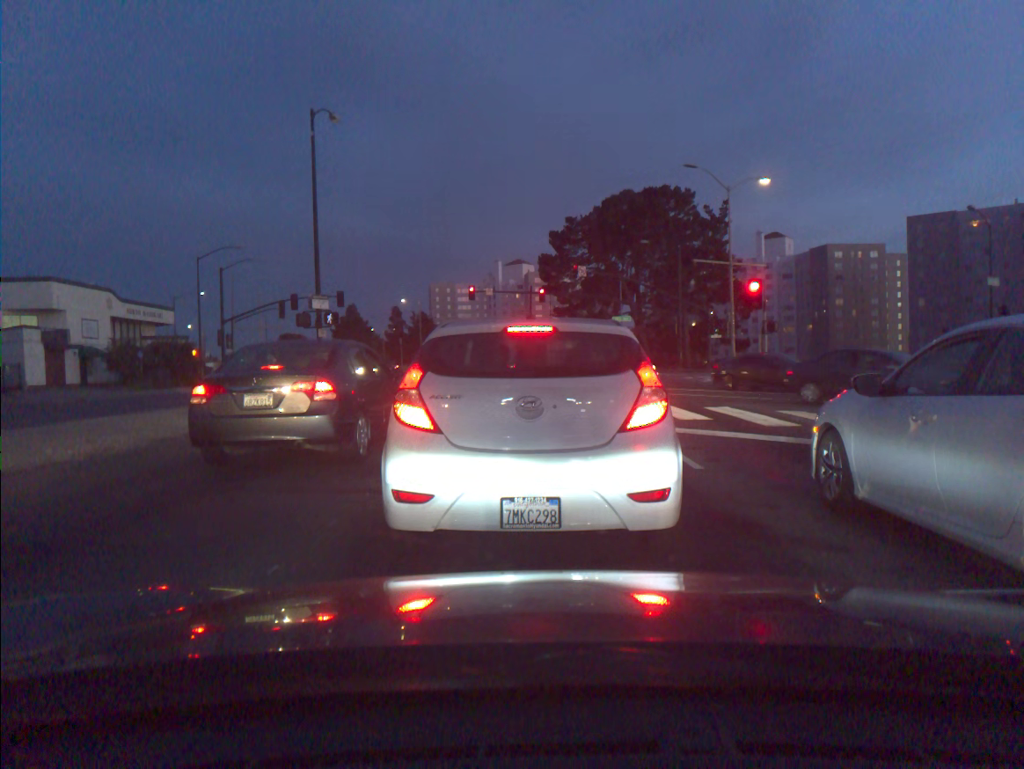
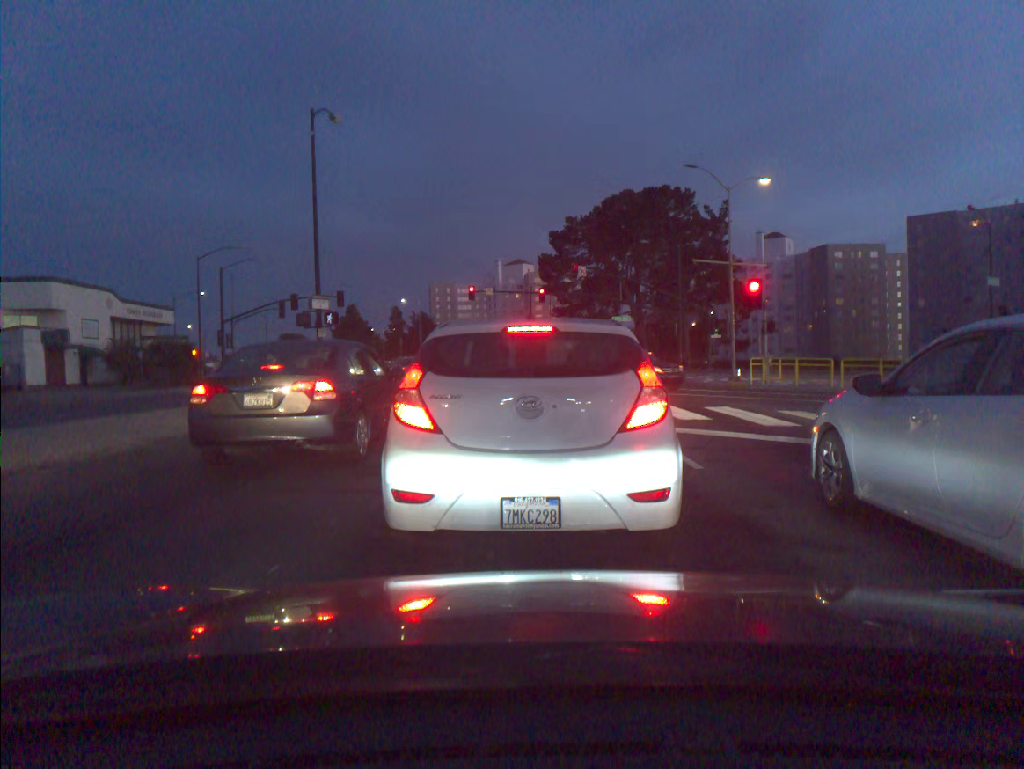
(0.0, 0.0) m; 0°
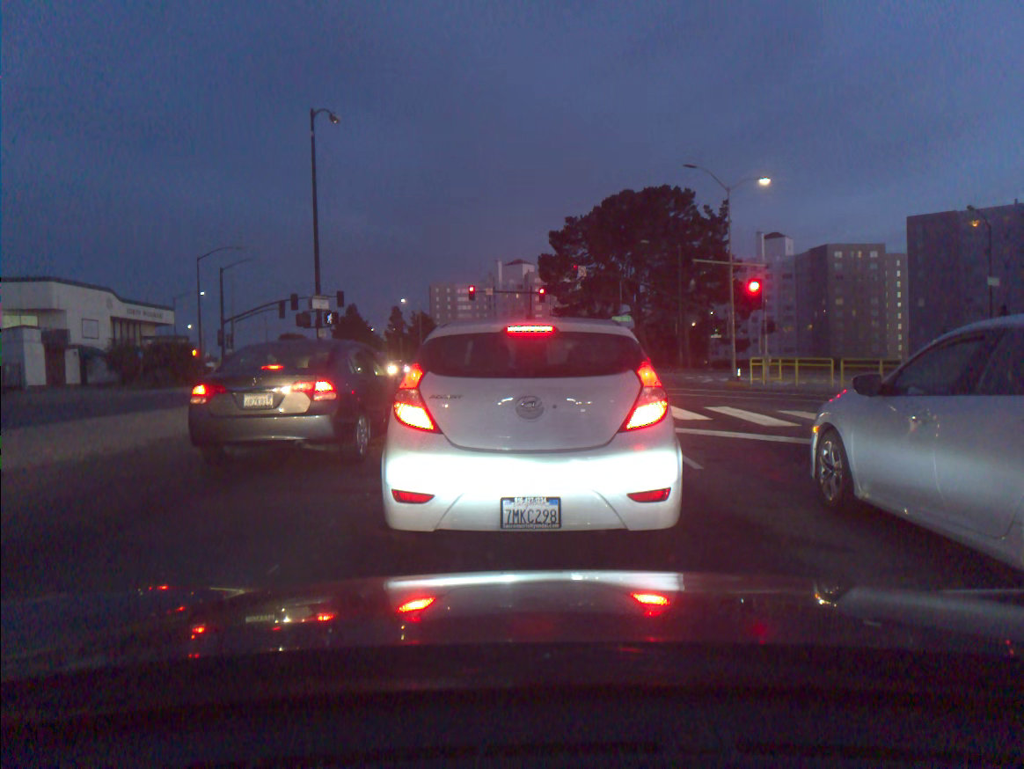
(0.0, 0.0) m; 0°
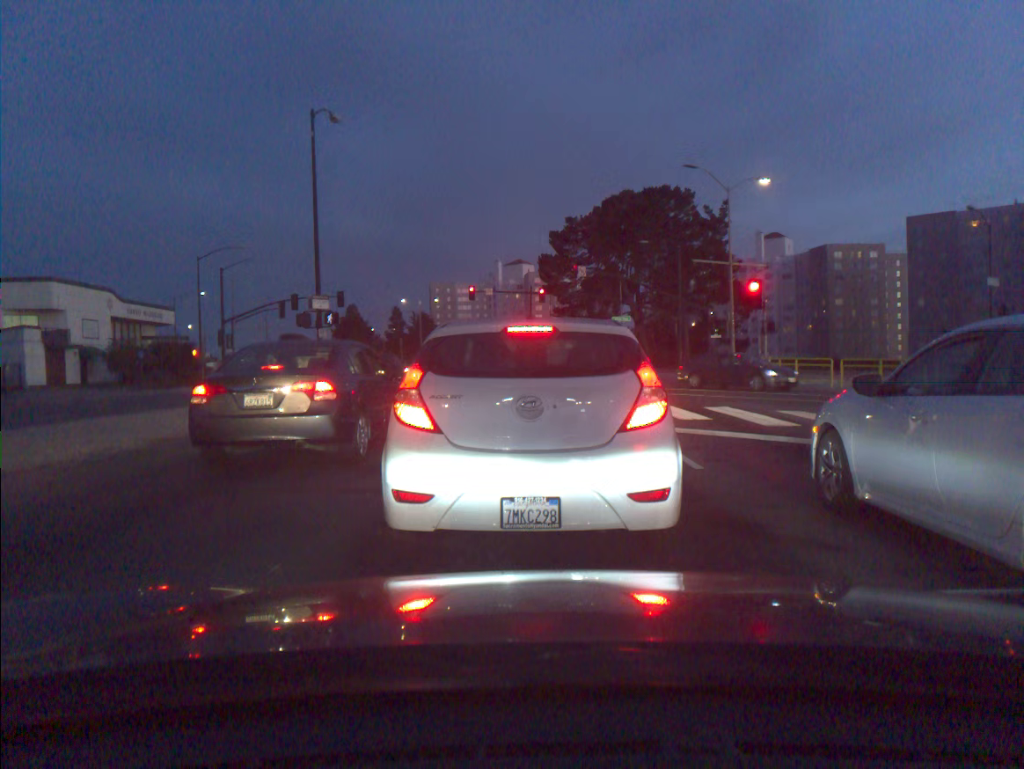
(0.0, 0.0) m; 0°
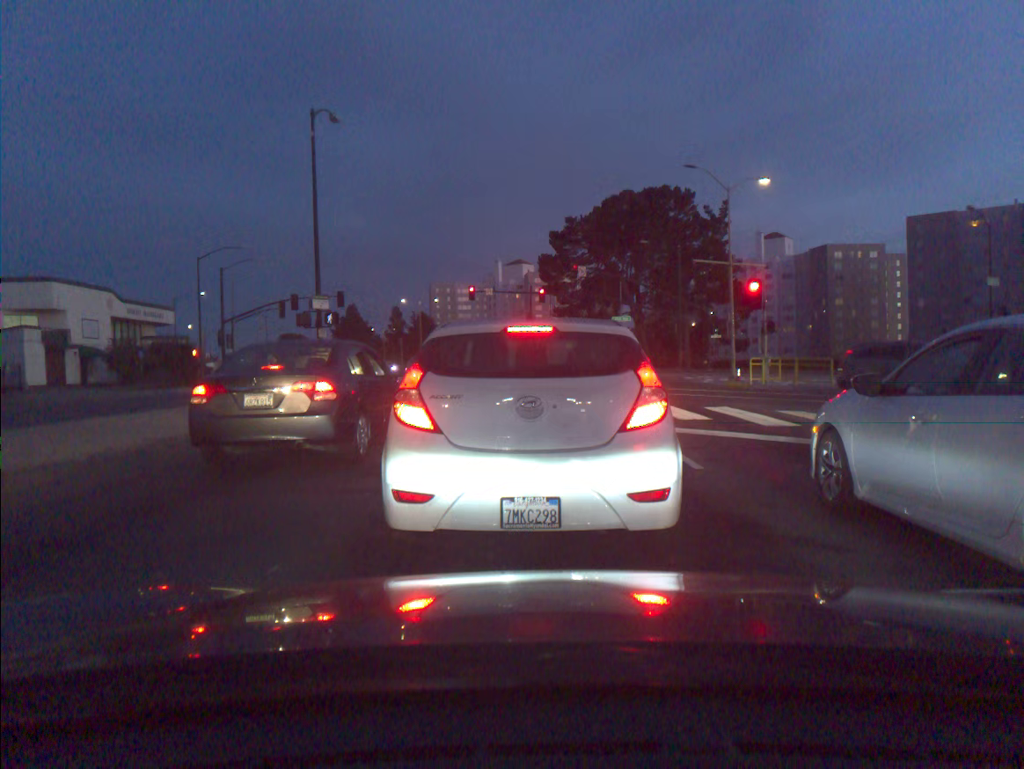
(0.0, 0.0) m; 0°
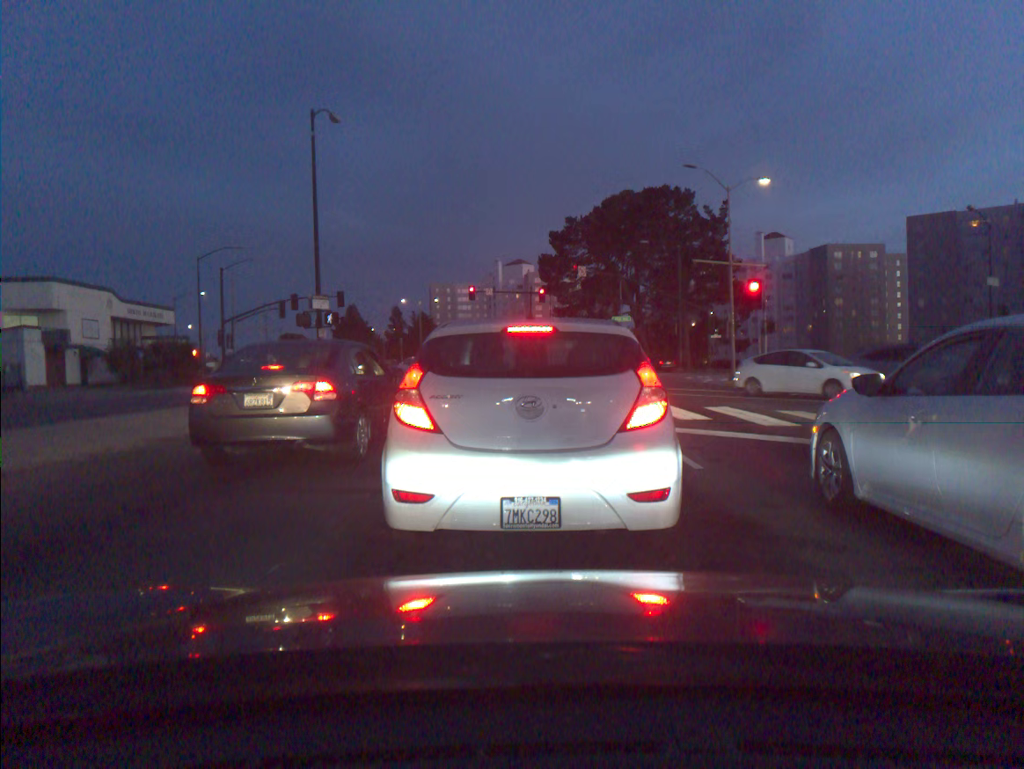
(0.0, 0.0) m; 0°
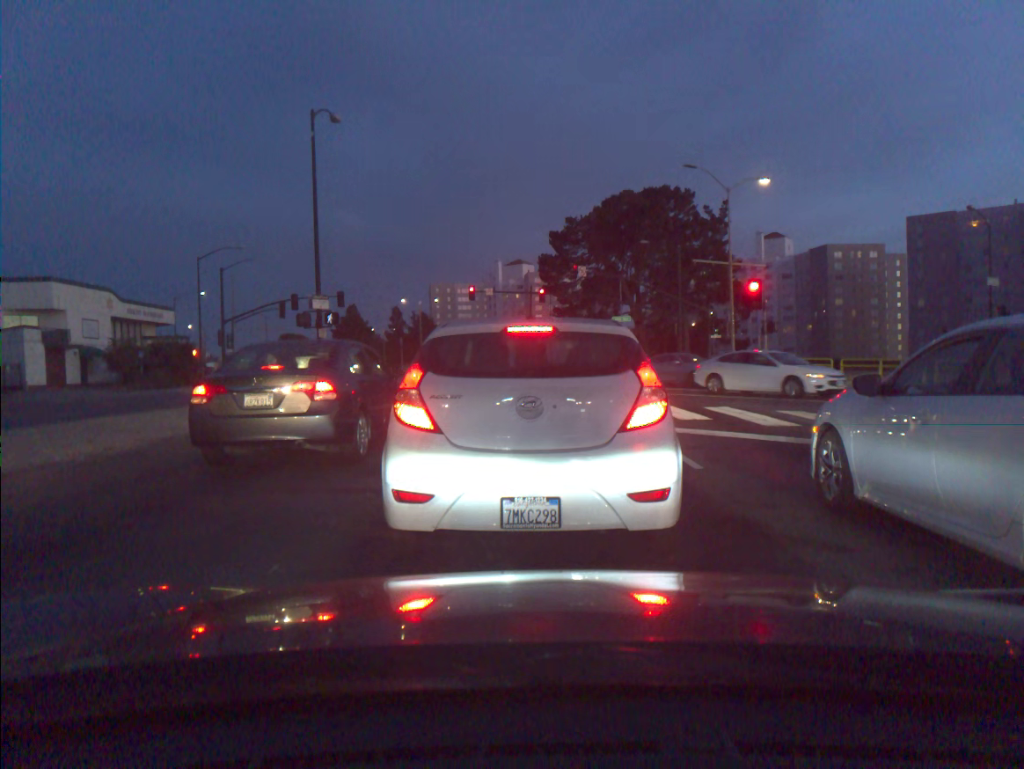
(0.0, 0.0) m; 0°
